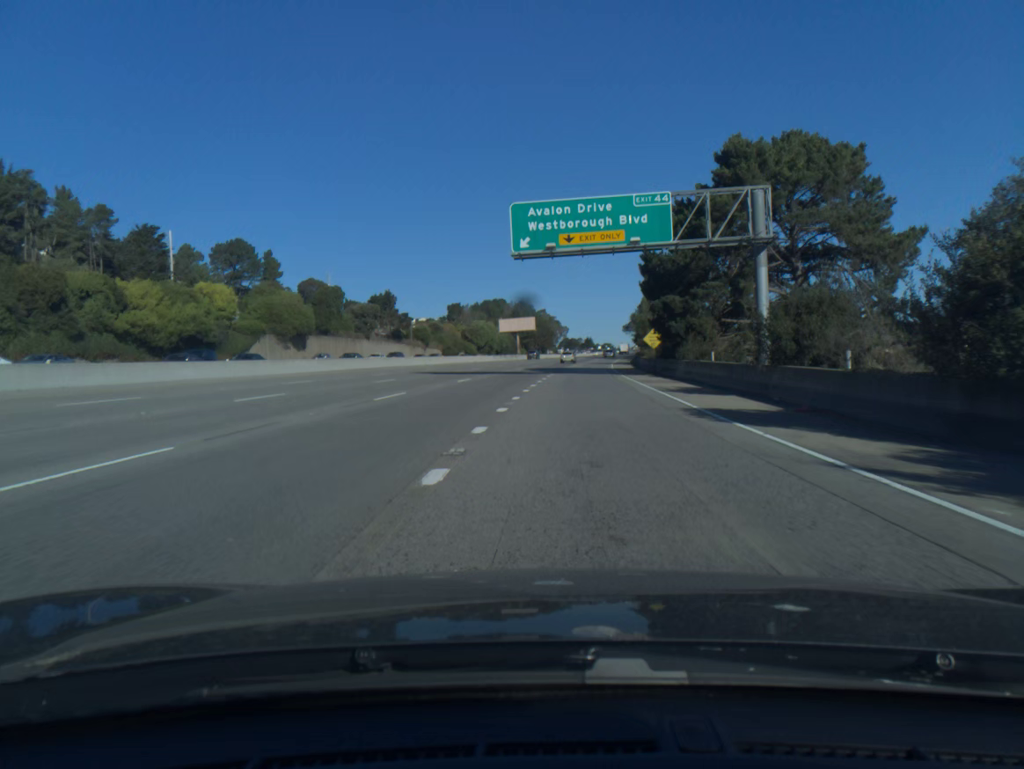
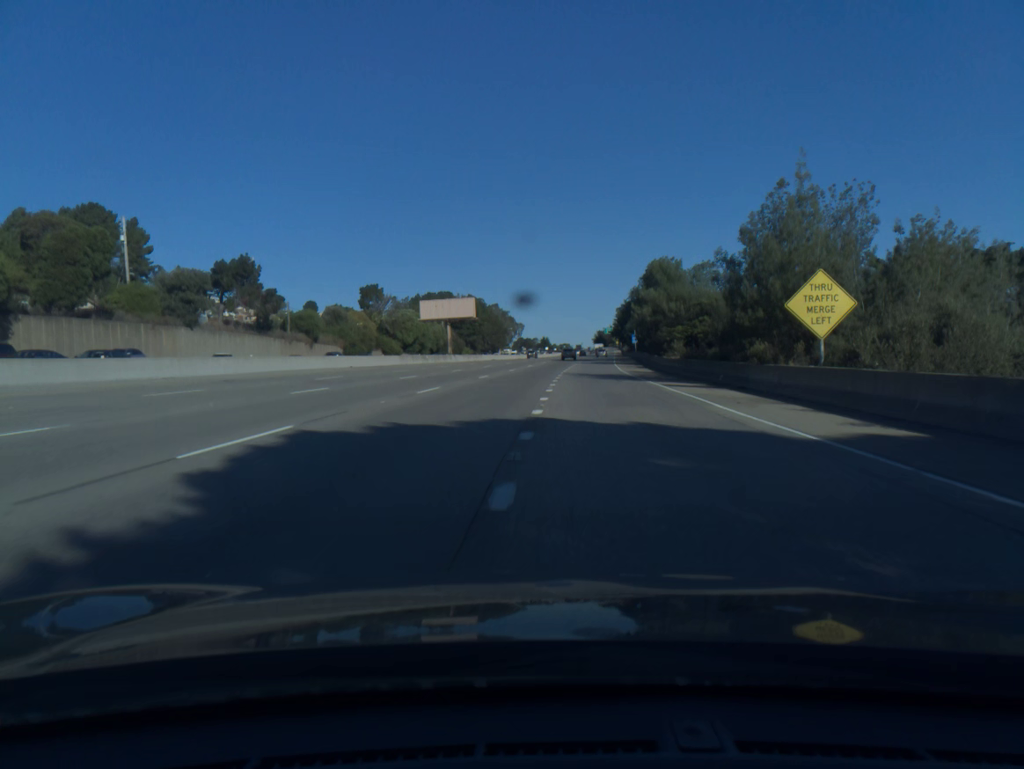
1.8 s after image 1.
(+1.5, +55.6) m; +3°
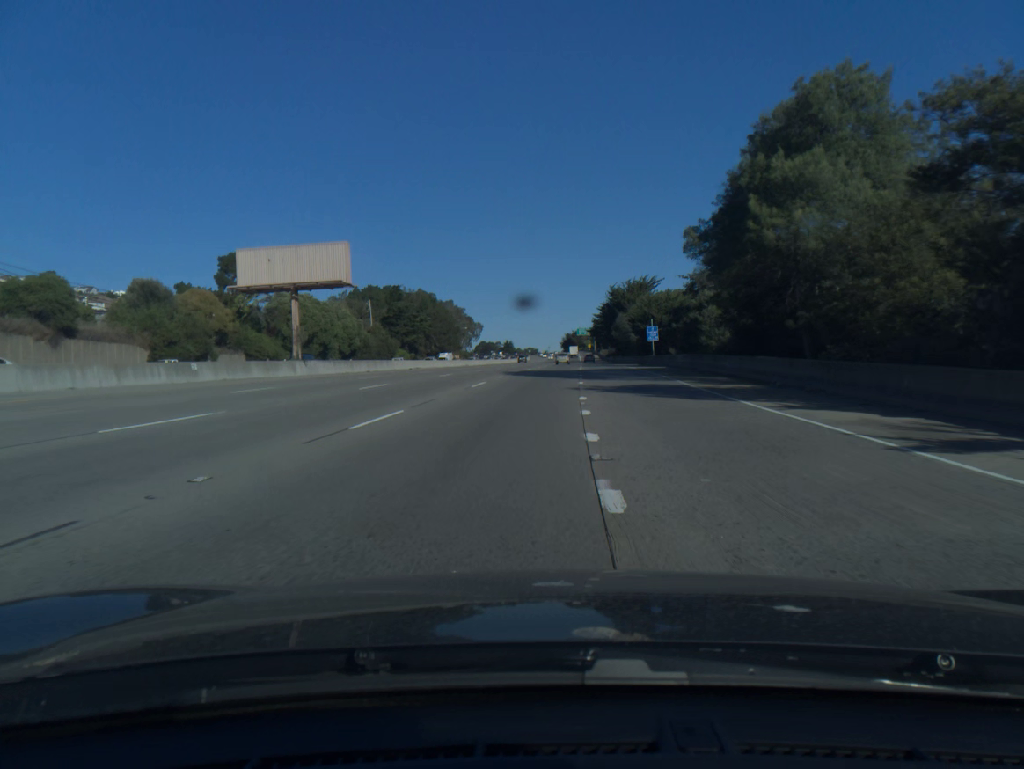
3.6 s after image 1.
(+1.3, +54.4) m; +3°
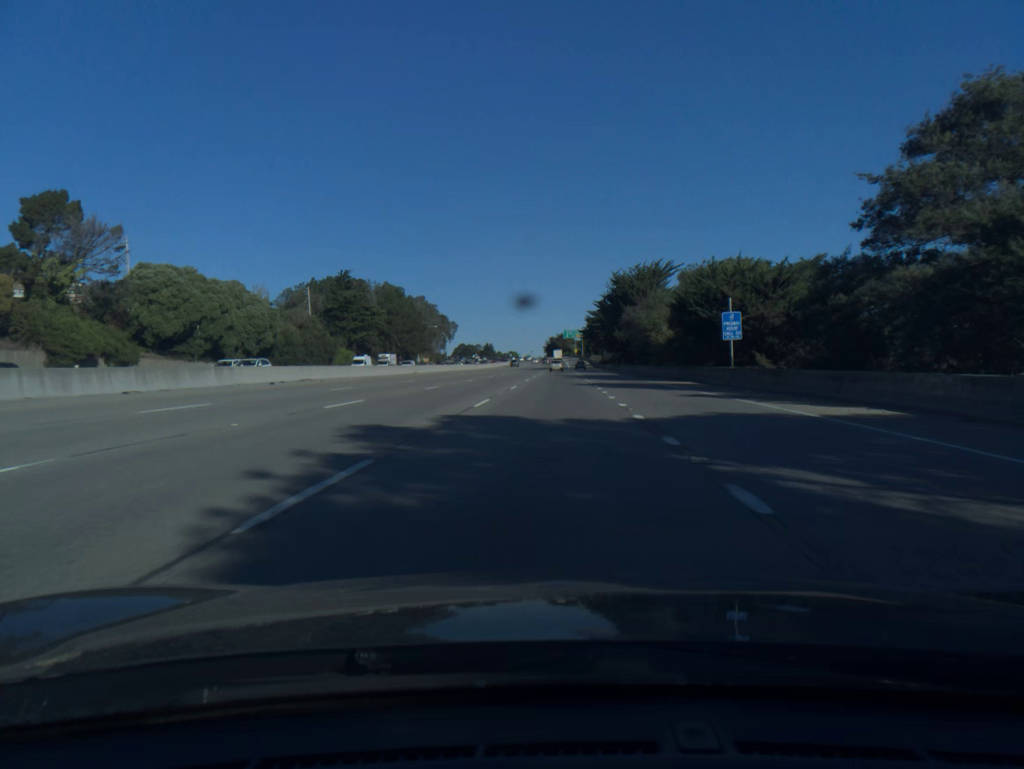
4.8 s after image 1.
(+0.2, +36.4) m; +1°
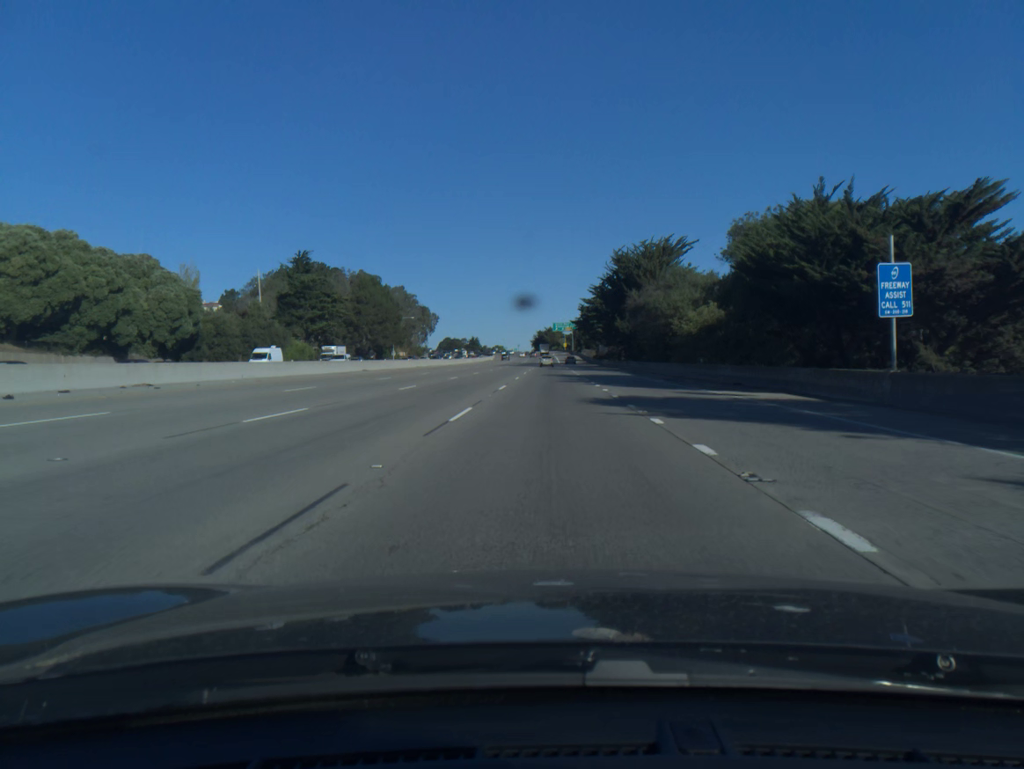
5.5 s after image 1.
(+0.2, +19.7) m; +1°
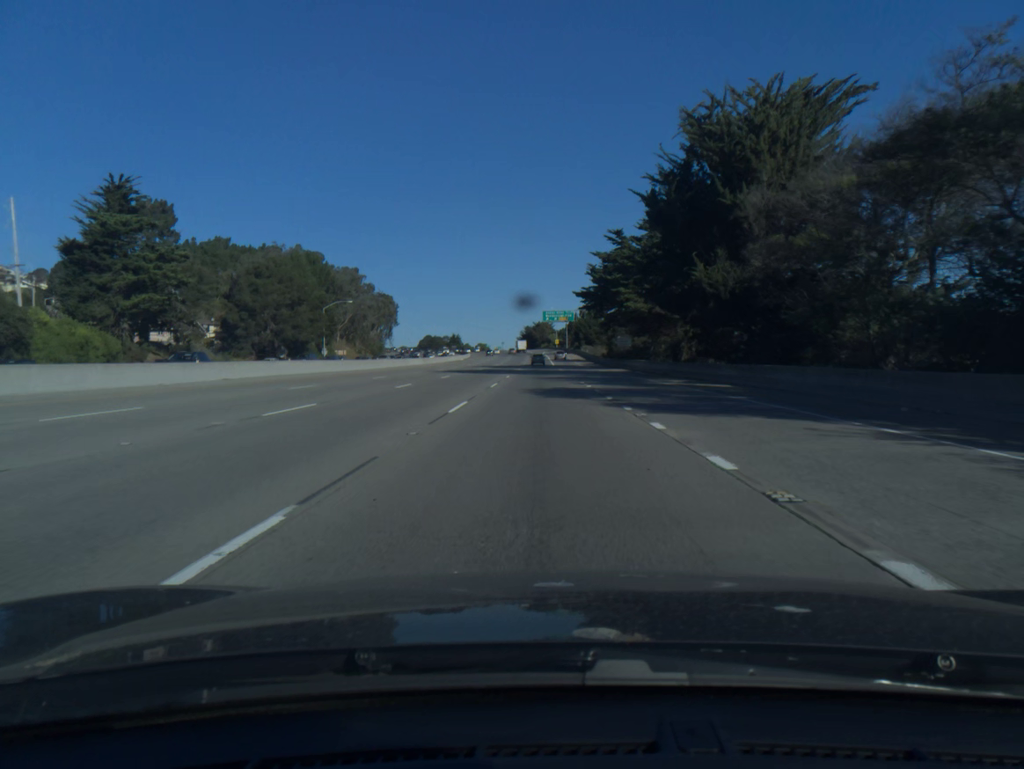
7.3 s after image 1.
(+0.7, +56.3) m; +1°
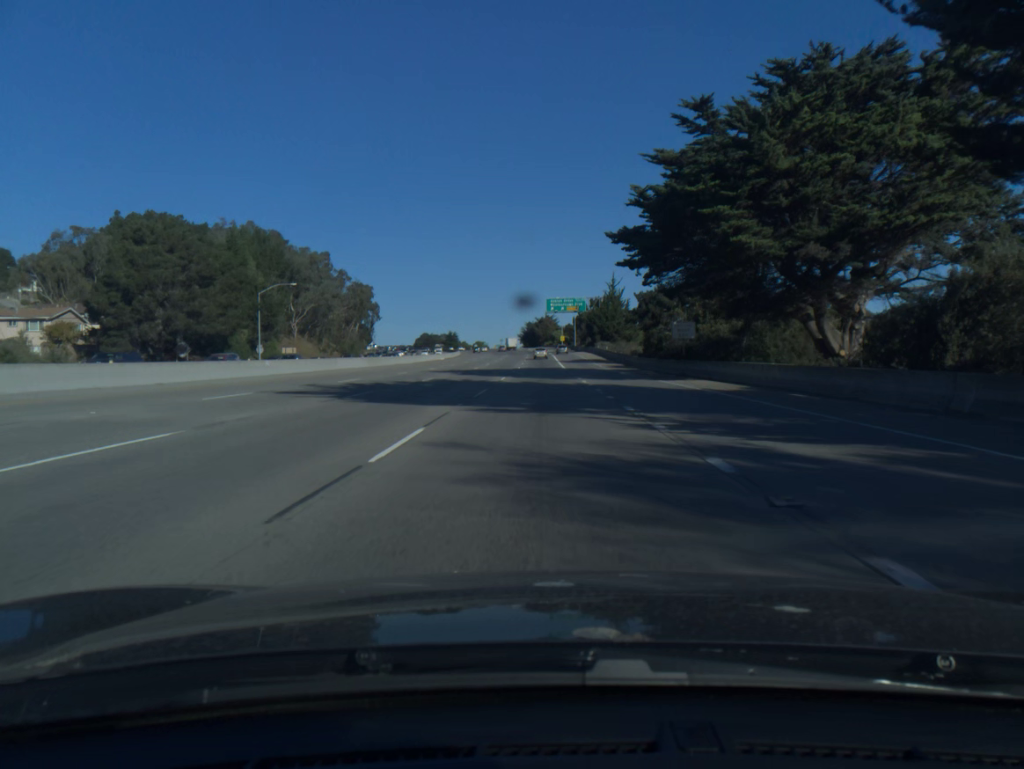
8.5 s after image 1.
(-0.1, +36.8) m; 0°
